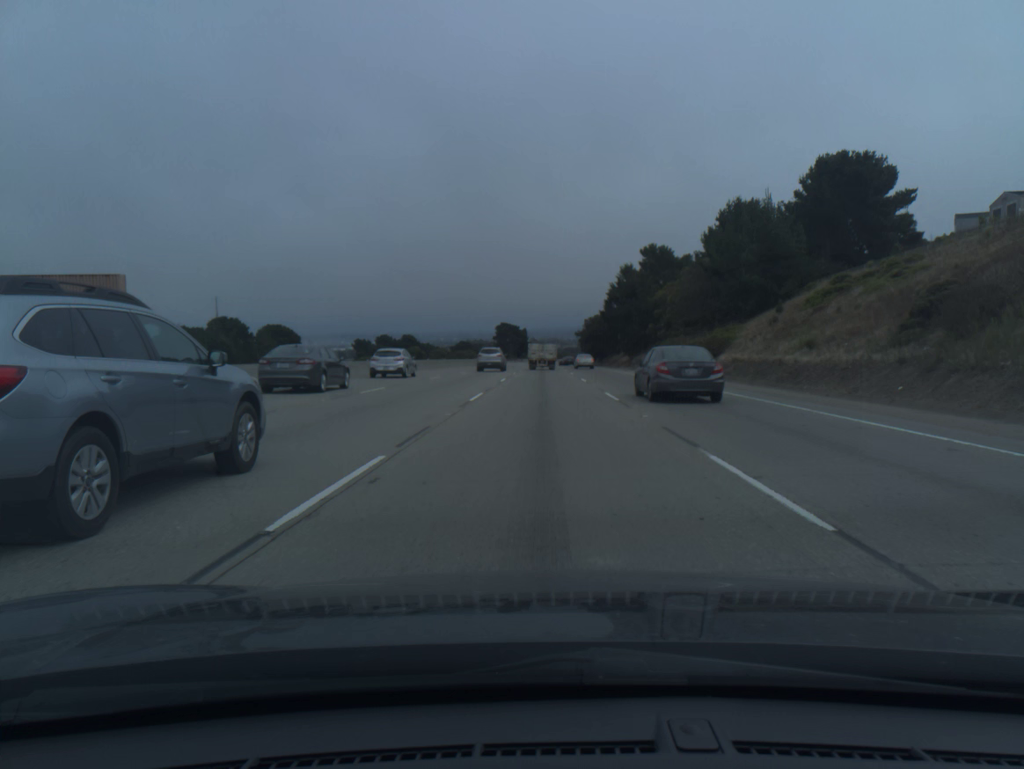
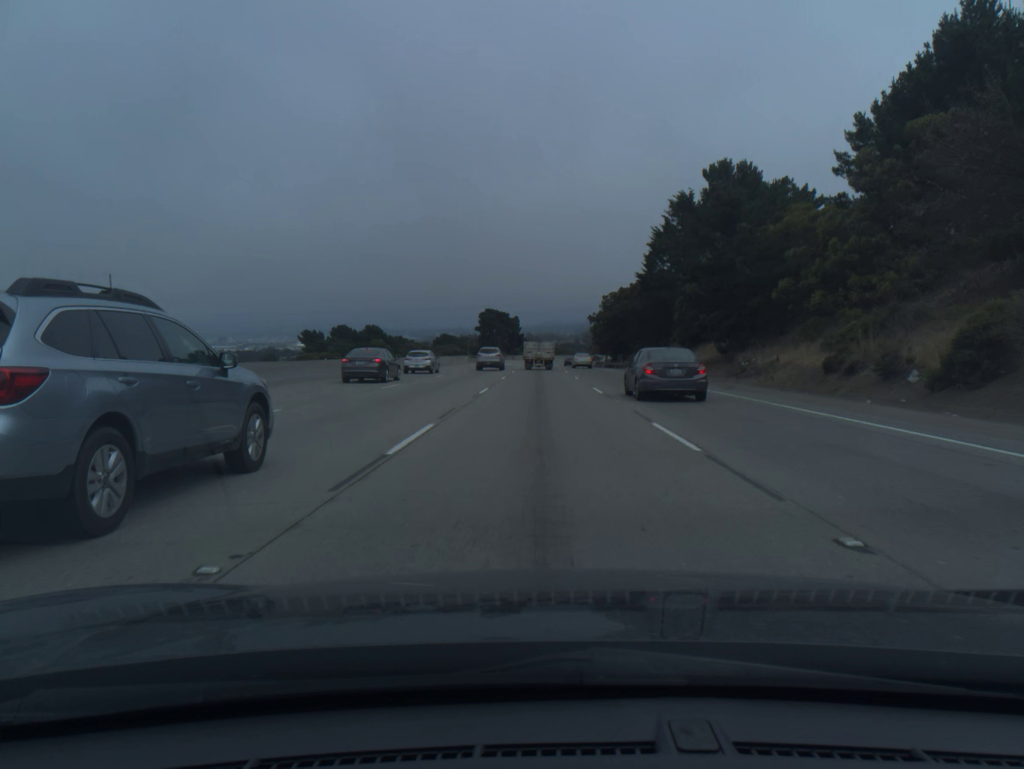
(+0.1, +54.5) m; 0°
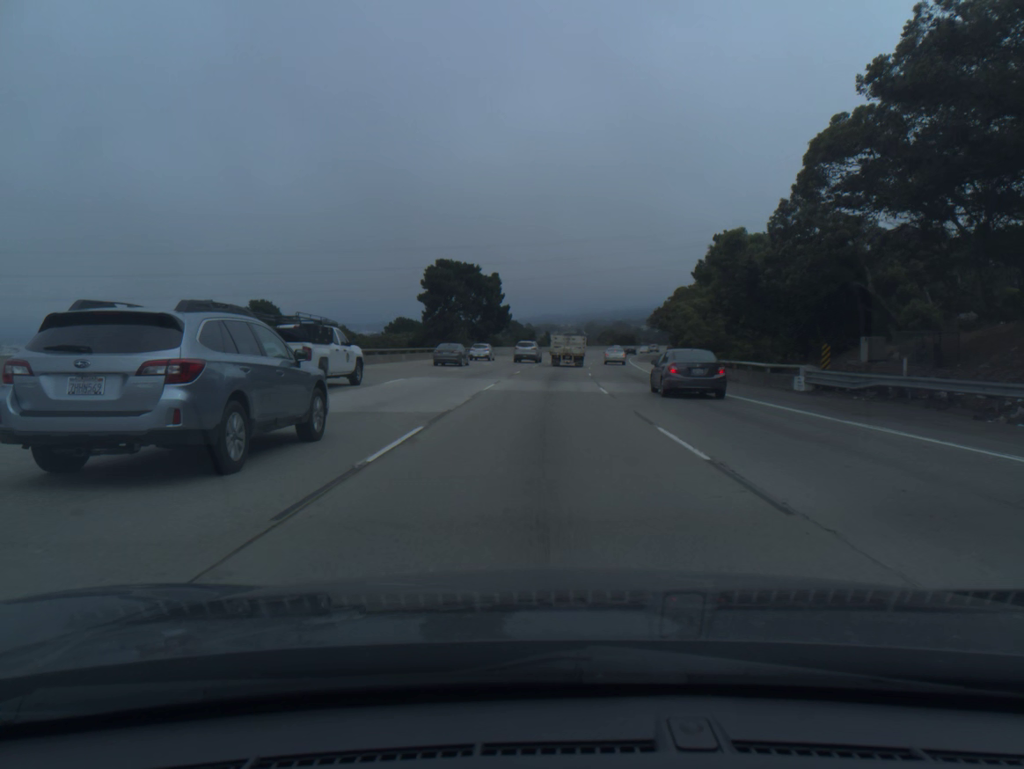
(-0.1, +88.5) m; 0°
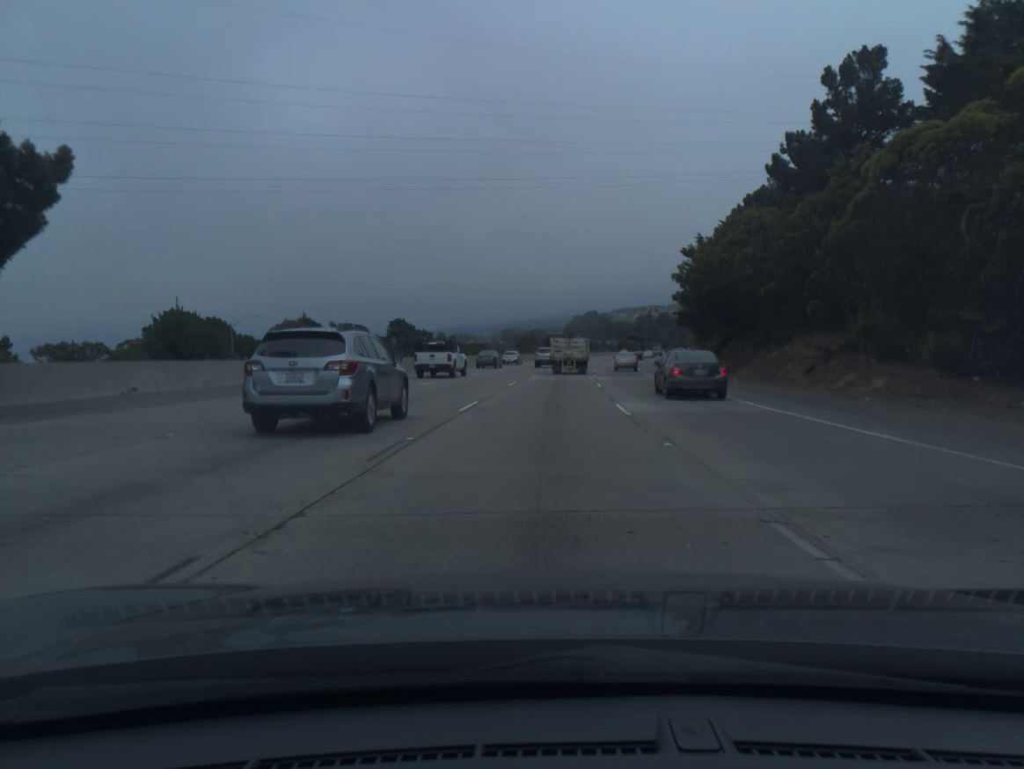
(+3.9, +85.3) m; +6°
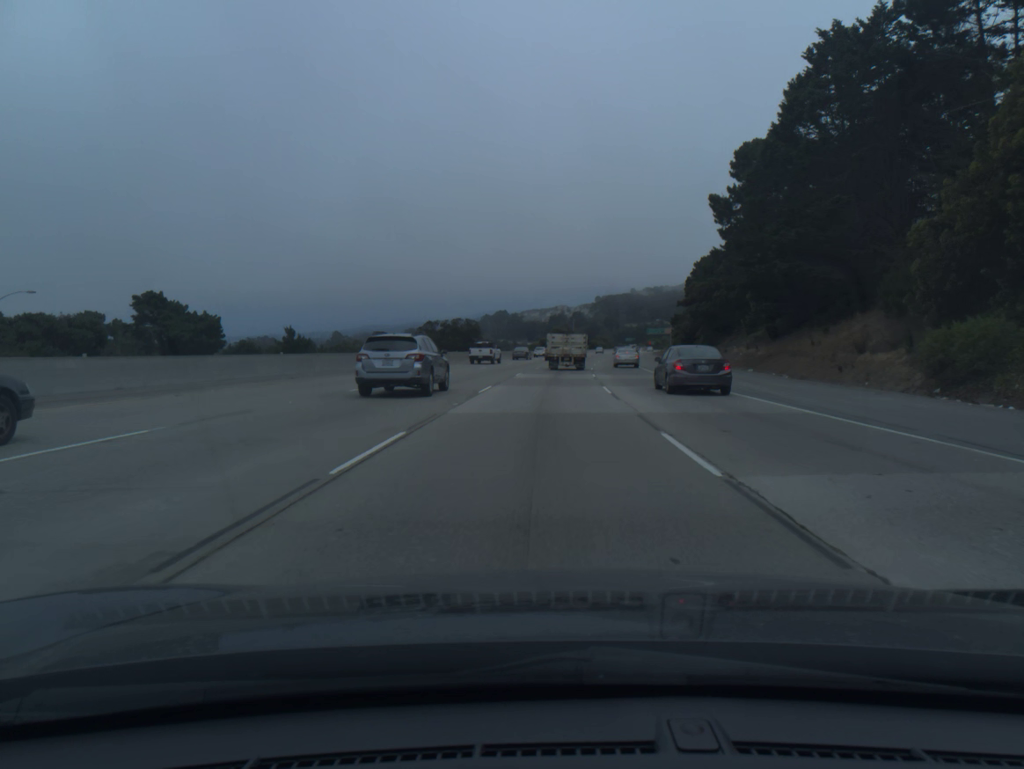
(+4.6, +82.6) m; +7°
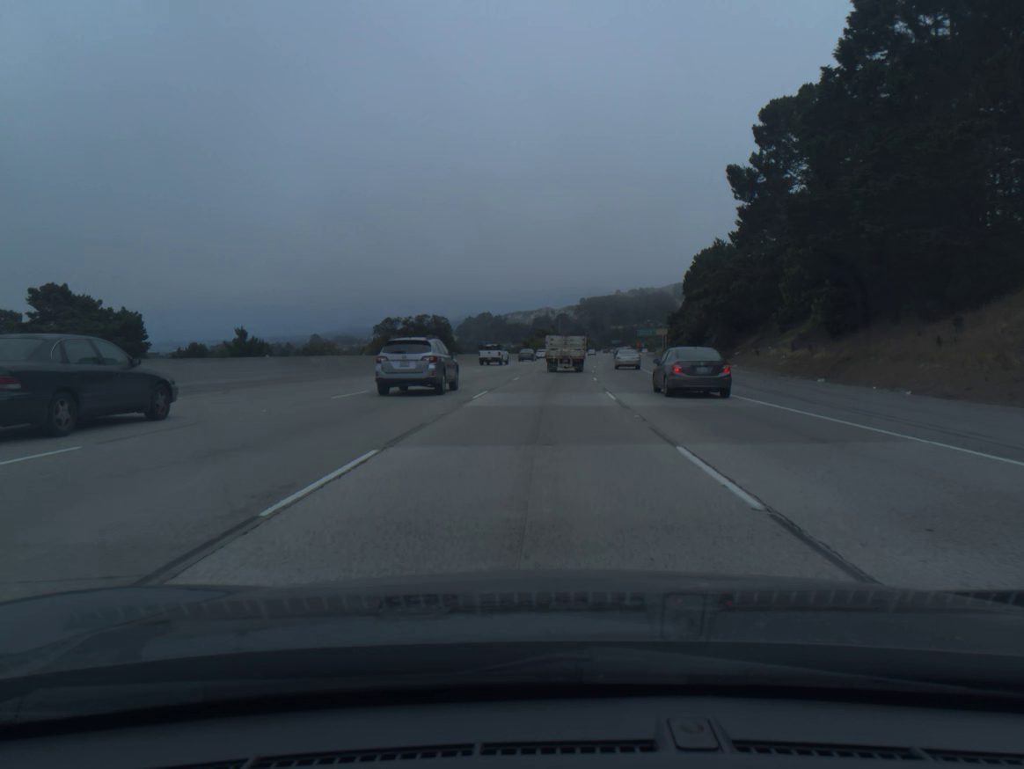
(+0.2, +16.3) m; +1°
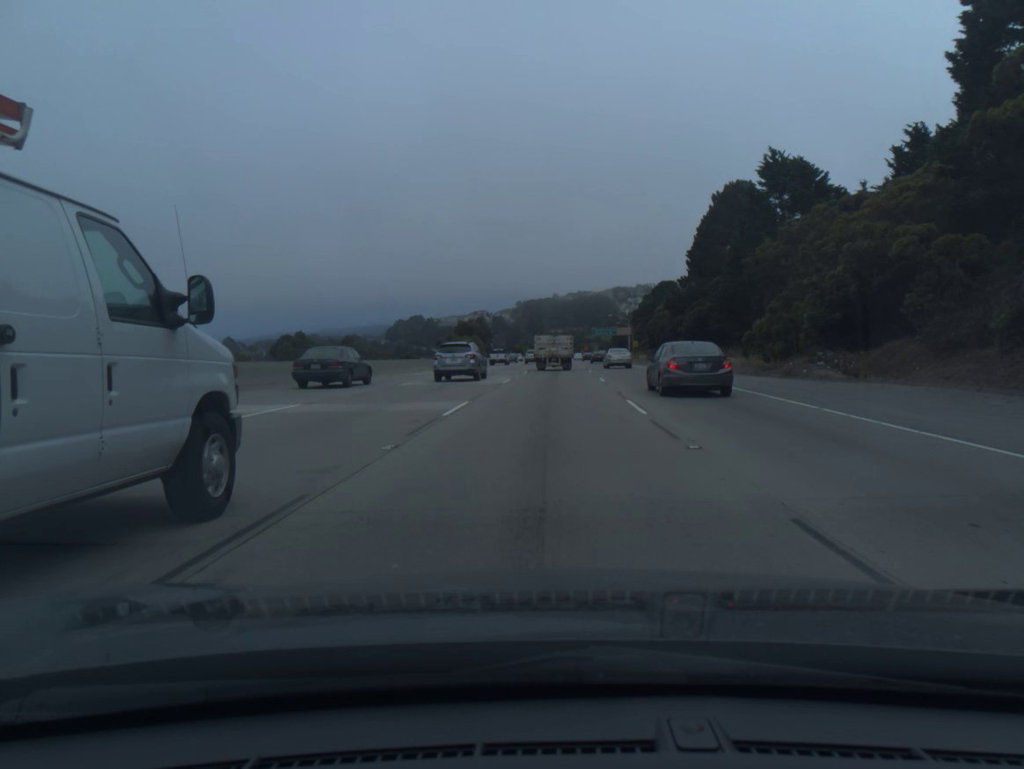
(+2.6, +64.6) m; +5°
